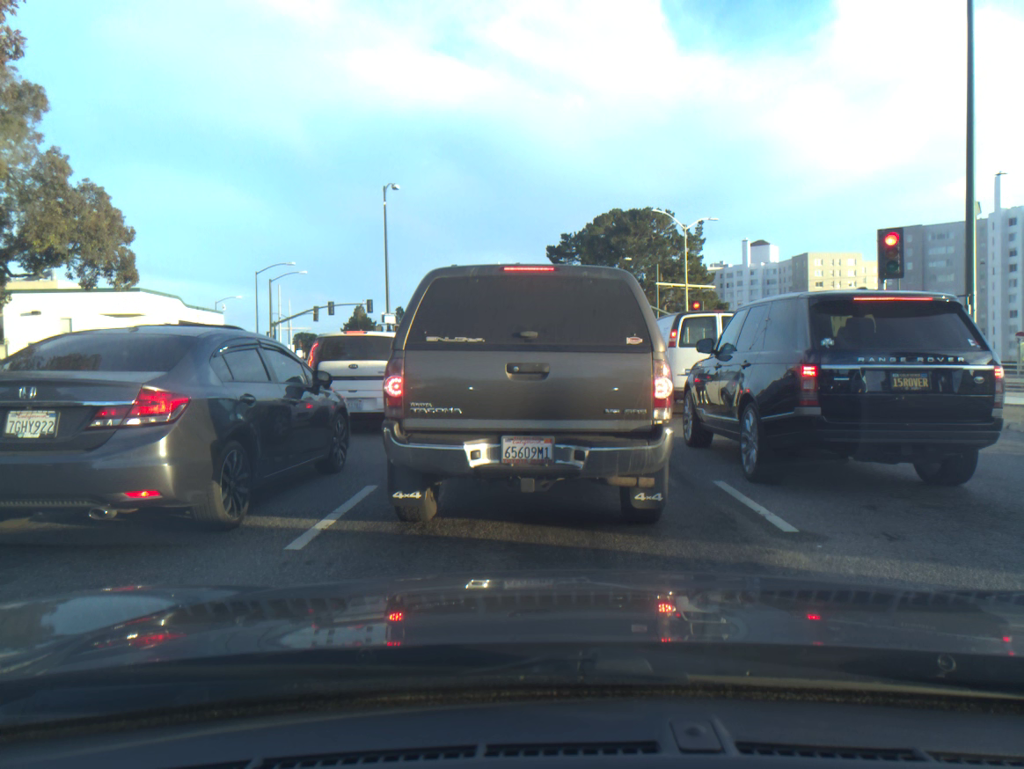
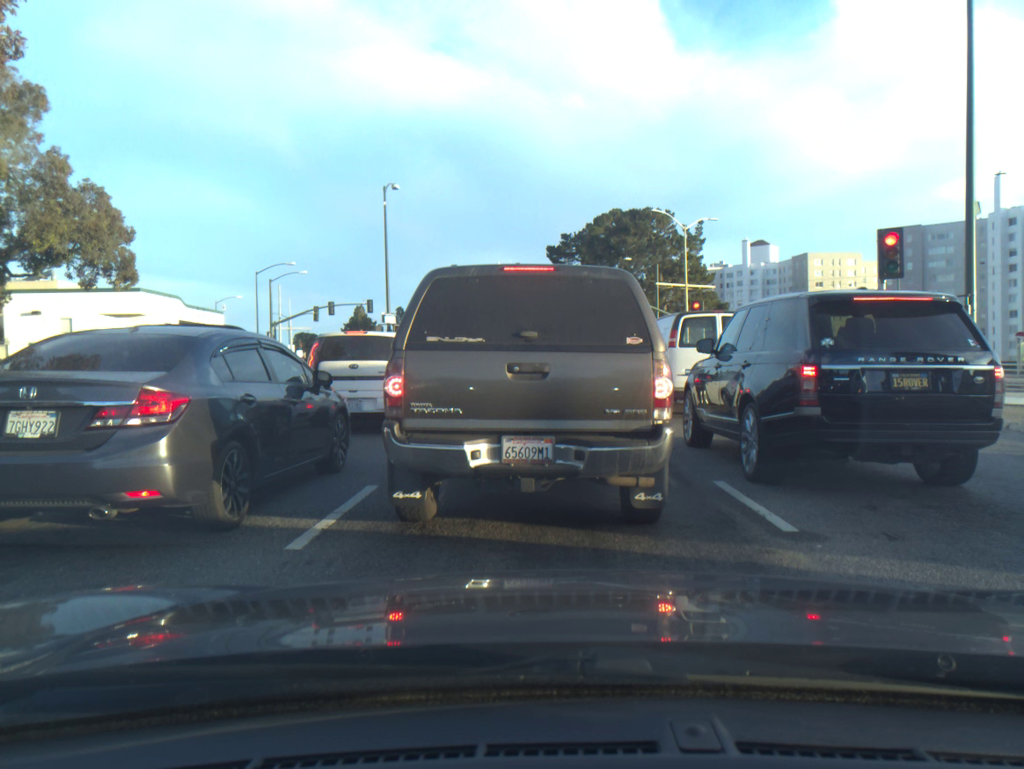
(0.0, 0.0) m; 0°
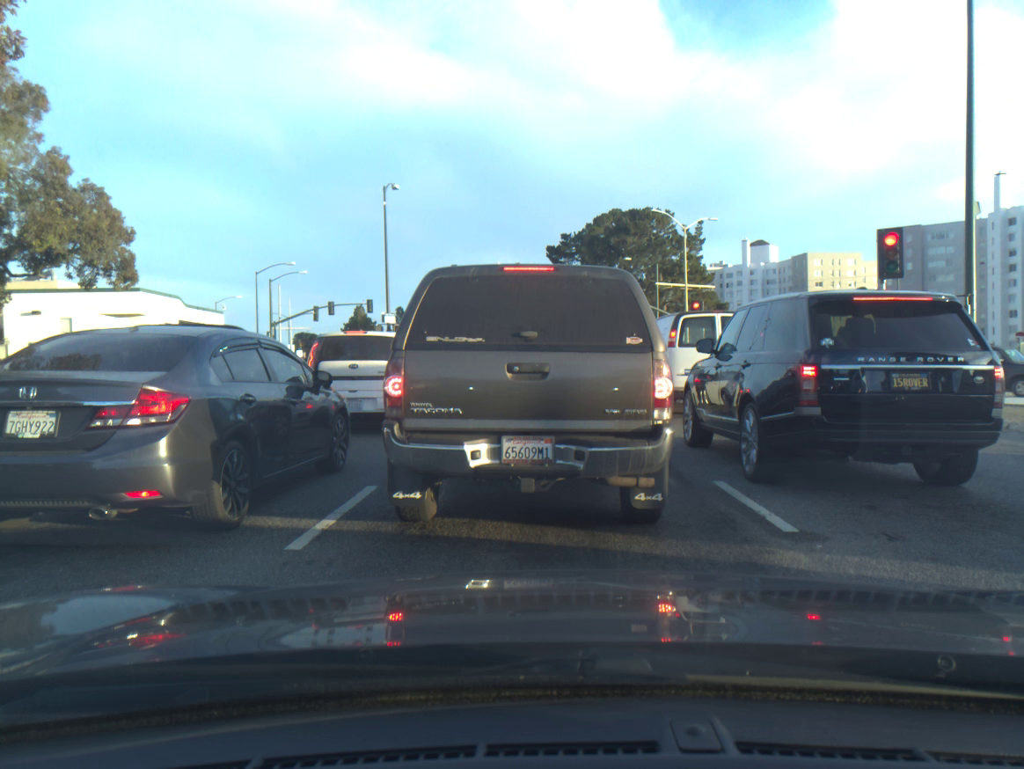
(0.0, 0.0) m; 0°
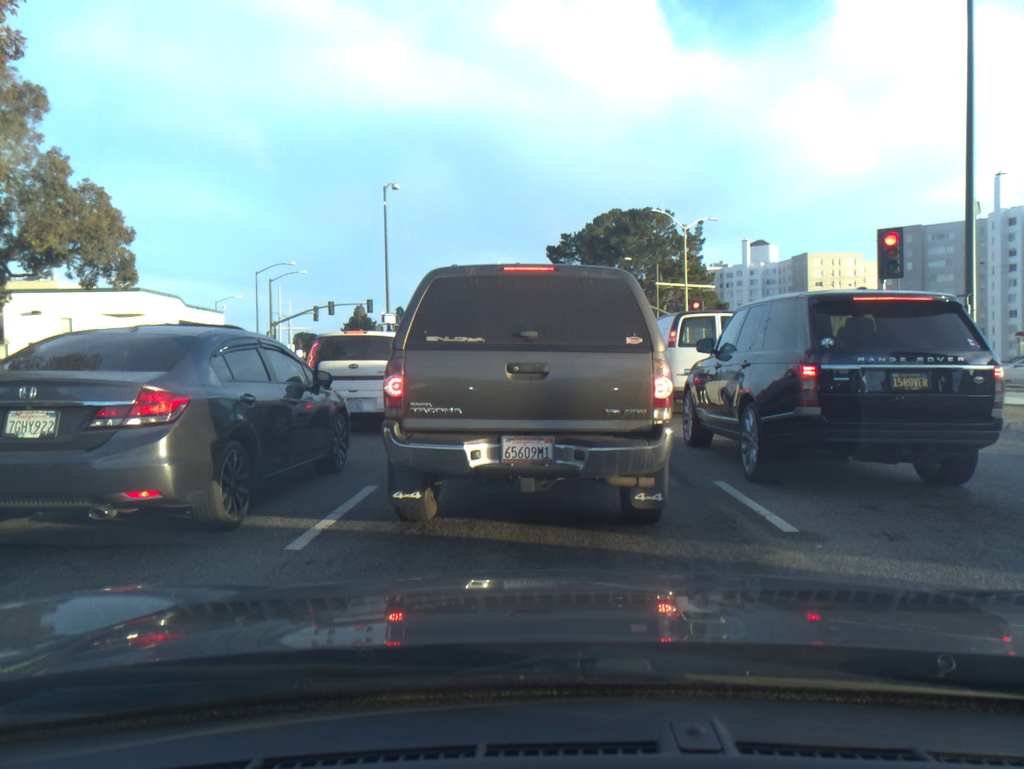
(0.0, 0.0) m; 0°
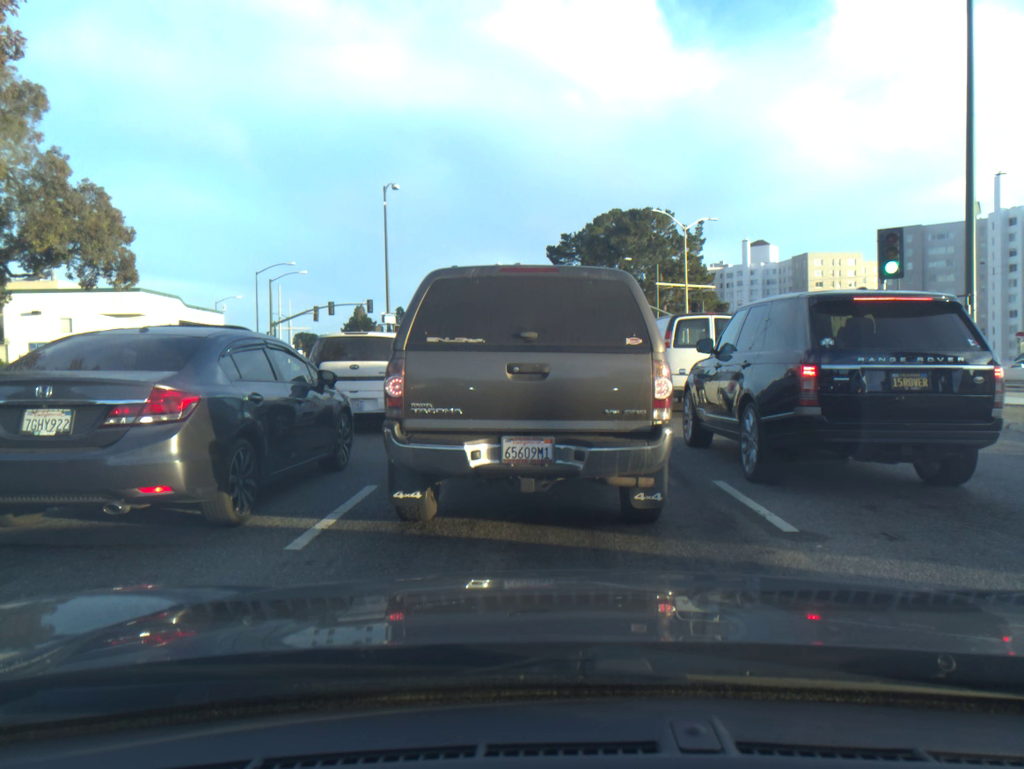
(0.0, 0.0) m; 0°
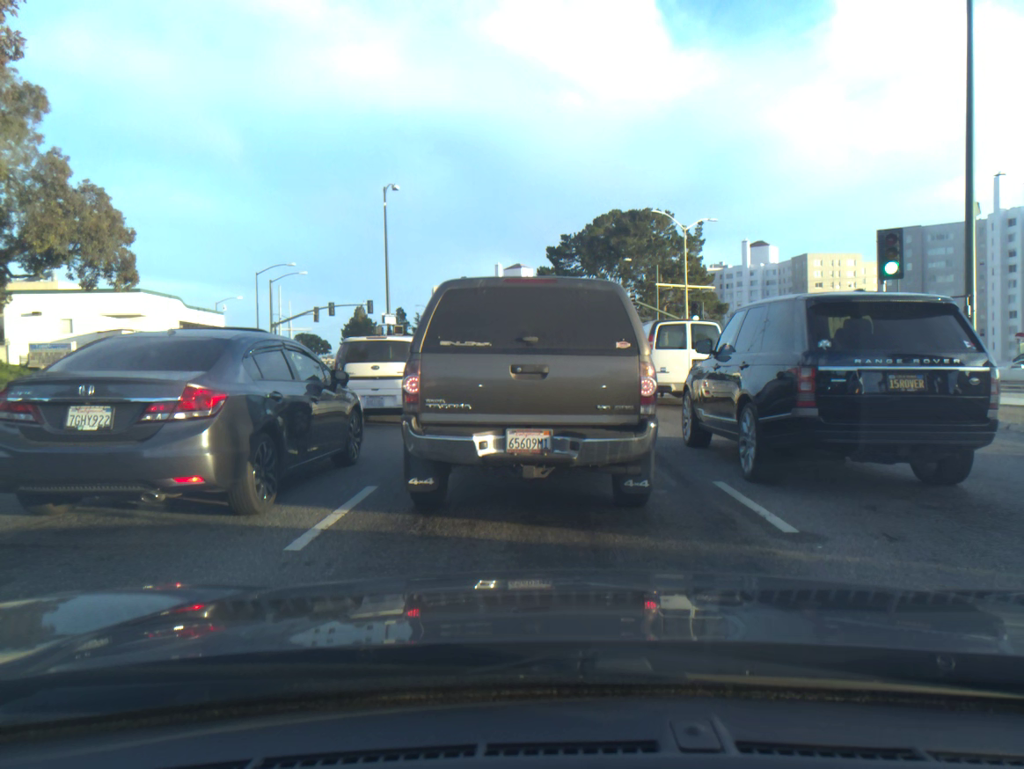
(0.0, 0.0) m; 0°
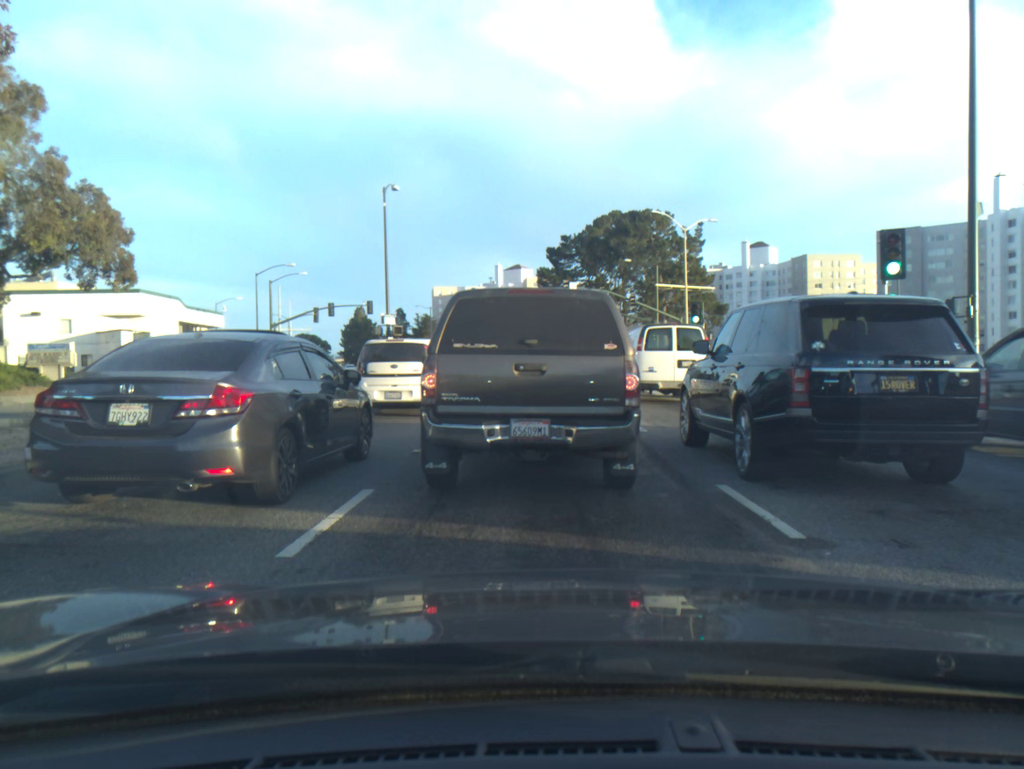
(0.0, +0.1) m; 0°
